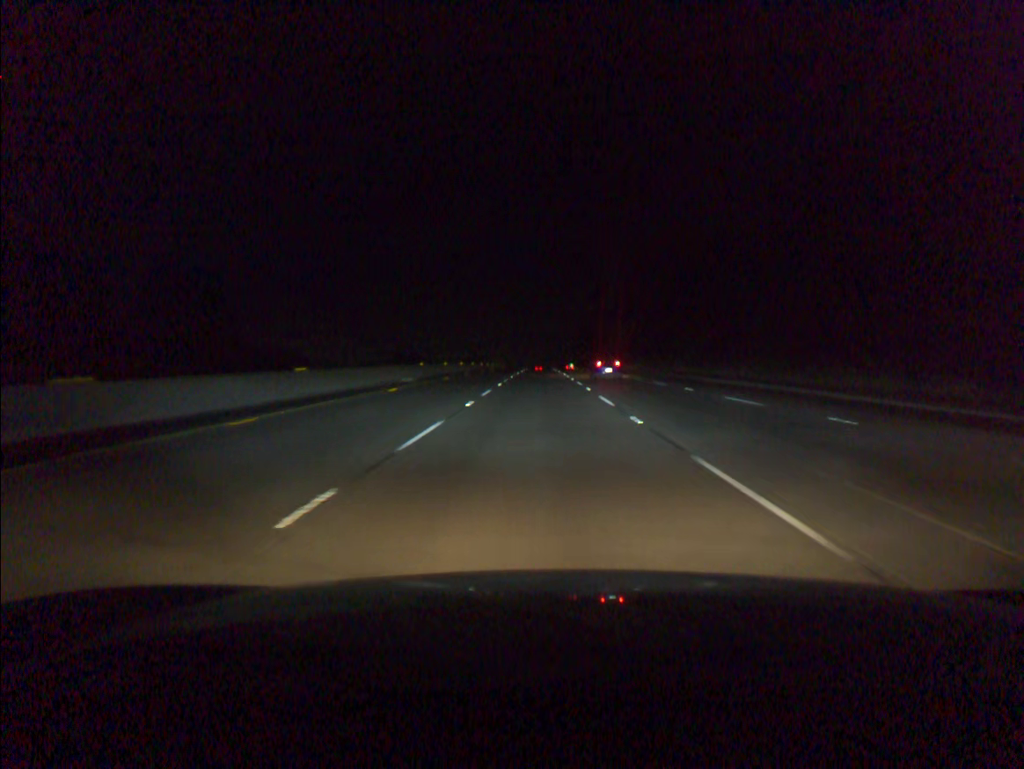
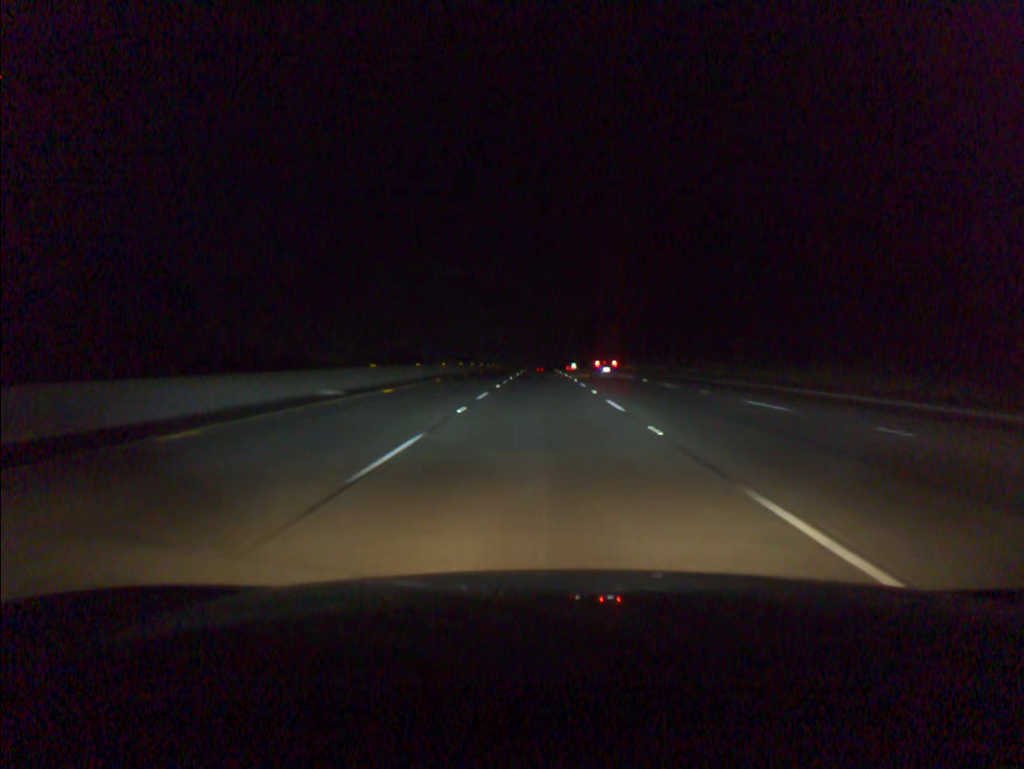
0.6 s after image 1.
(0.0, +16.9) m; 0°
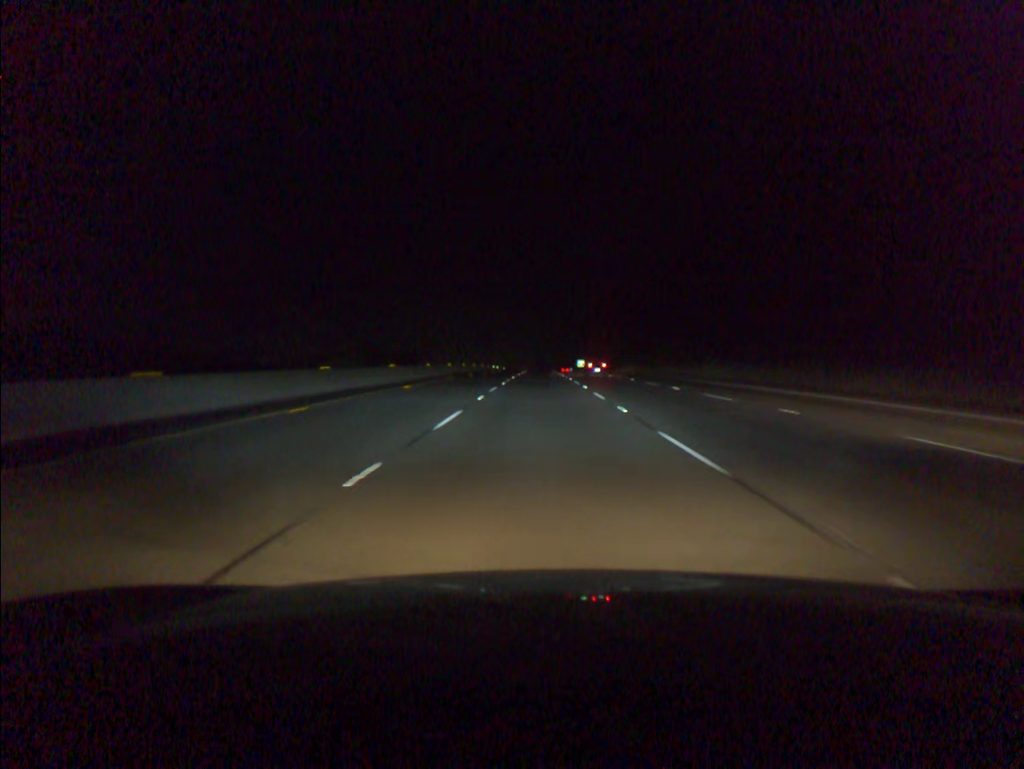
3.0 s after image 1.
(0.0, +67.7) m; 0°
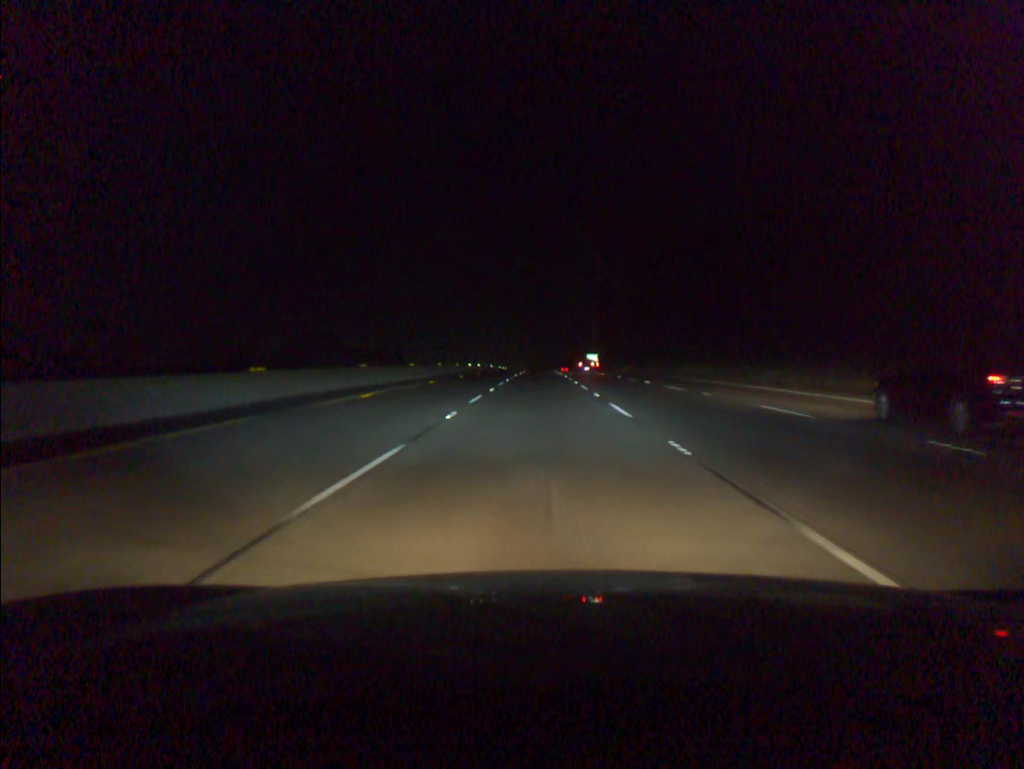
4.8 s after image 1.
(0.0, +51.0) m; 0°
